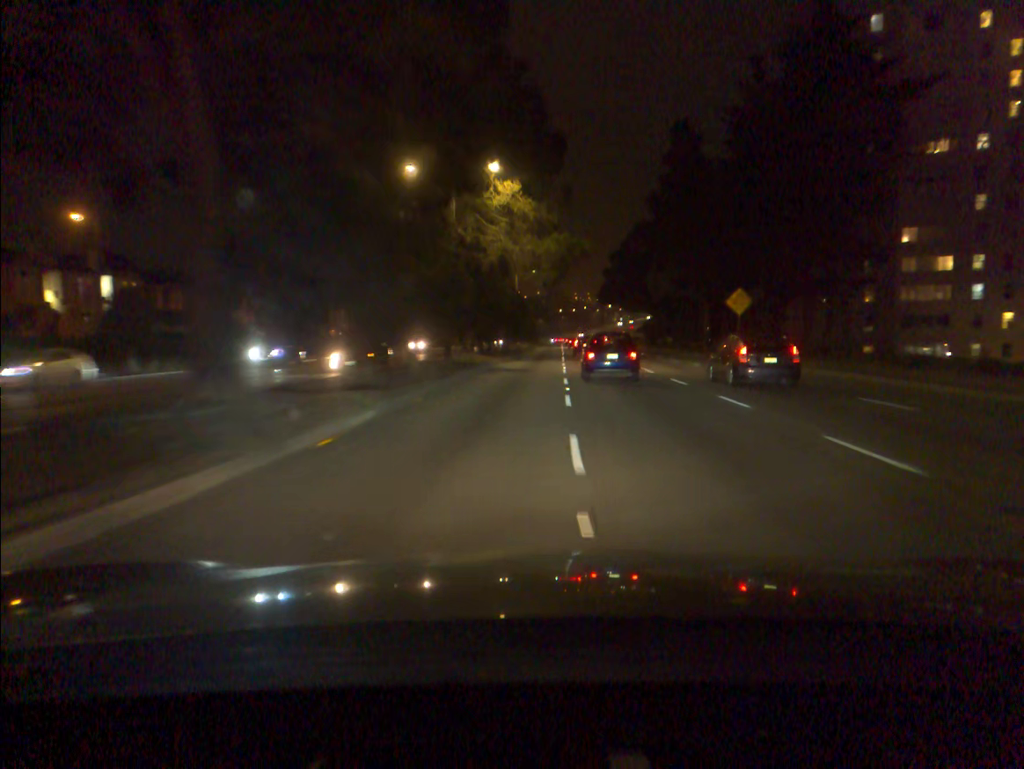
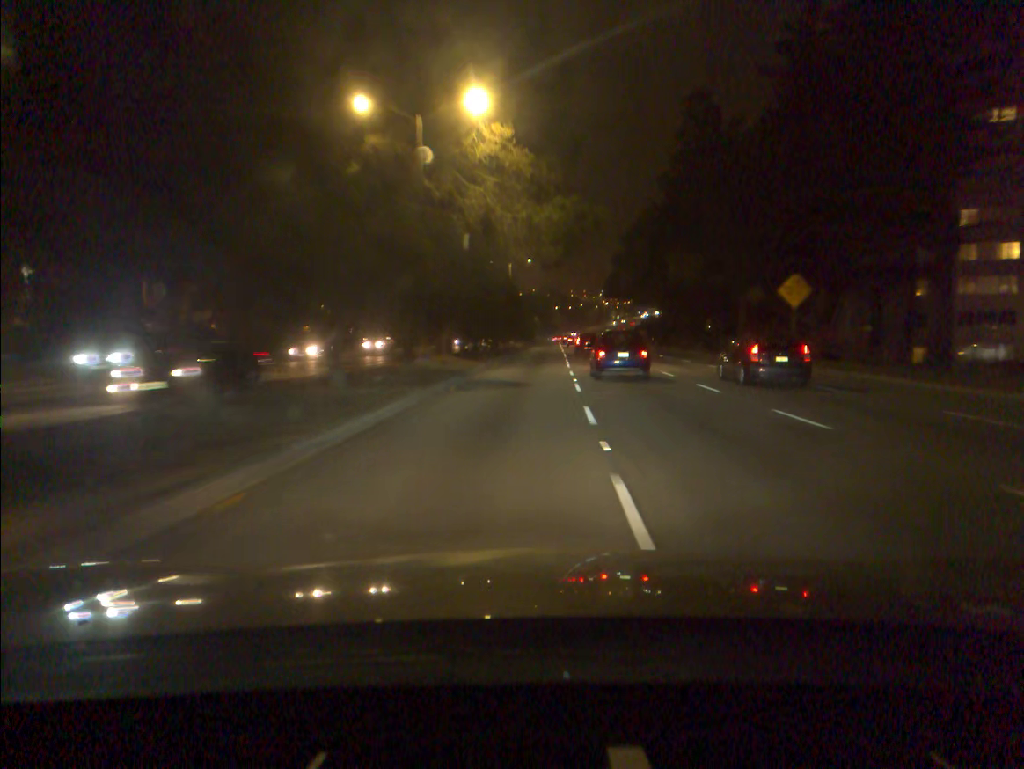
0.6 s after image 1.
(0.0, +10.9) m; 0°
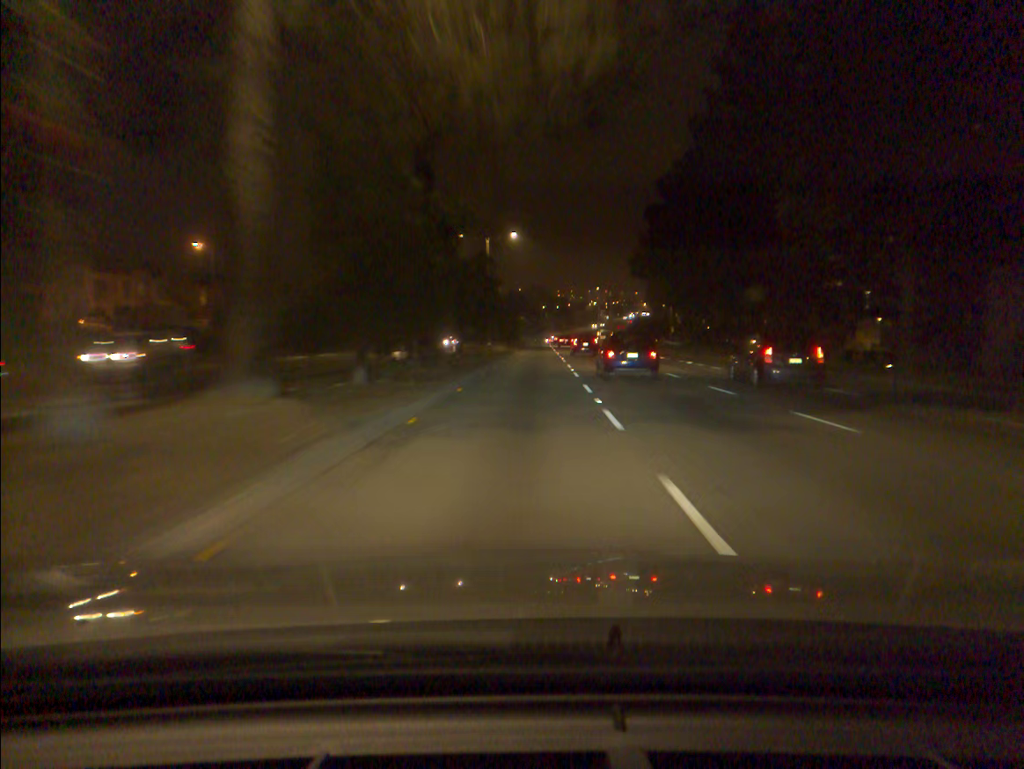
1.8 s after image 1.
(+0.2, +22.5) m; +1°
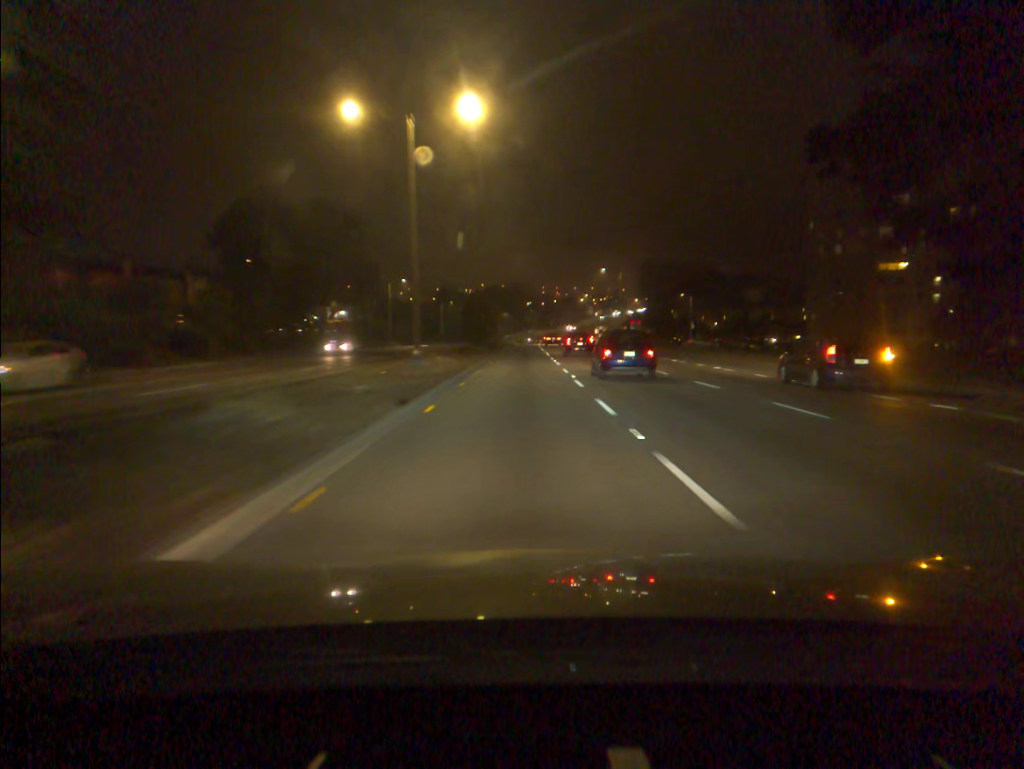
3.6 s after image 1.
(+0.4, +35.8) m; +1°
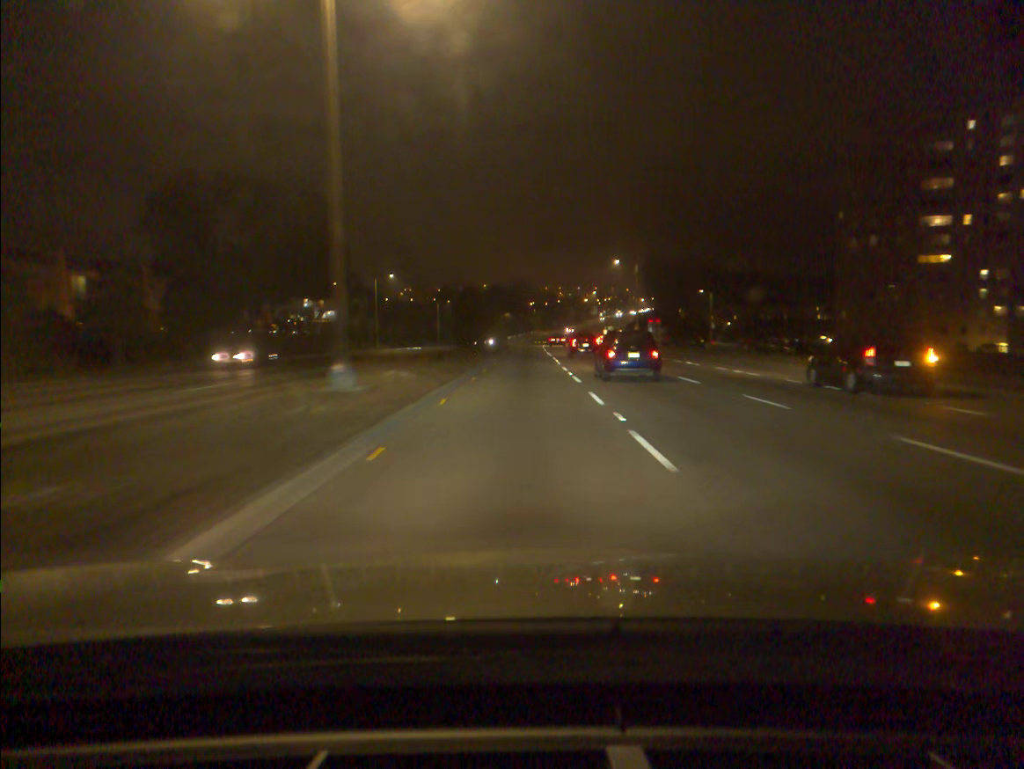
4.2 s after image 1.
(0.0, +12.3) m; 0°
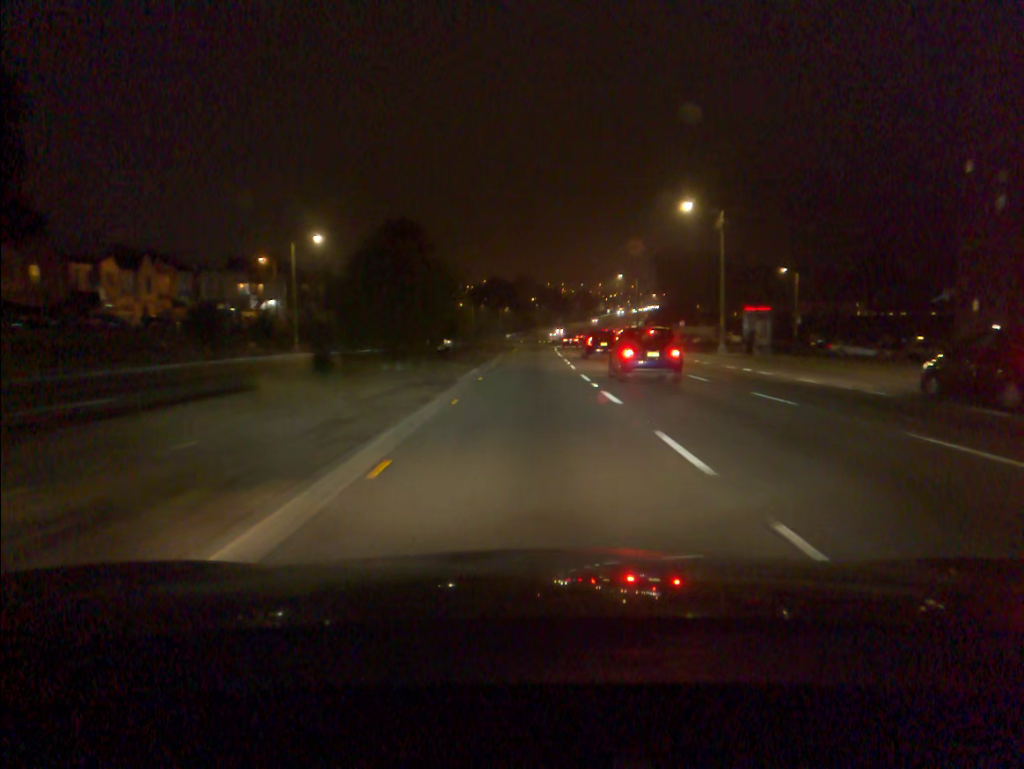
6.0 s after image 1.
(-0.2, +37.3) m; 0°
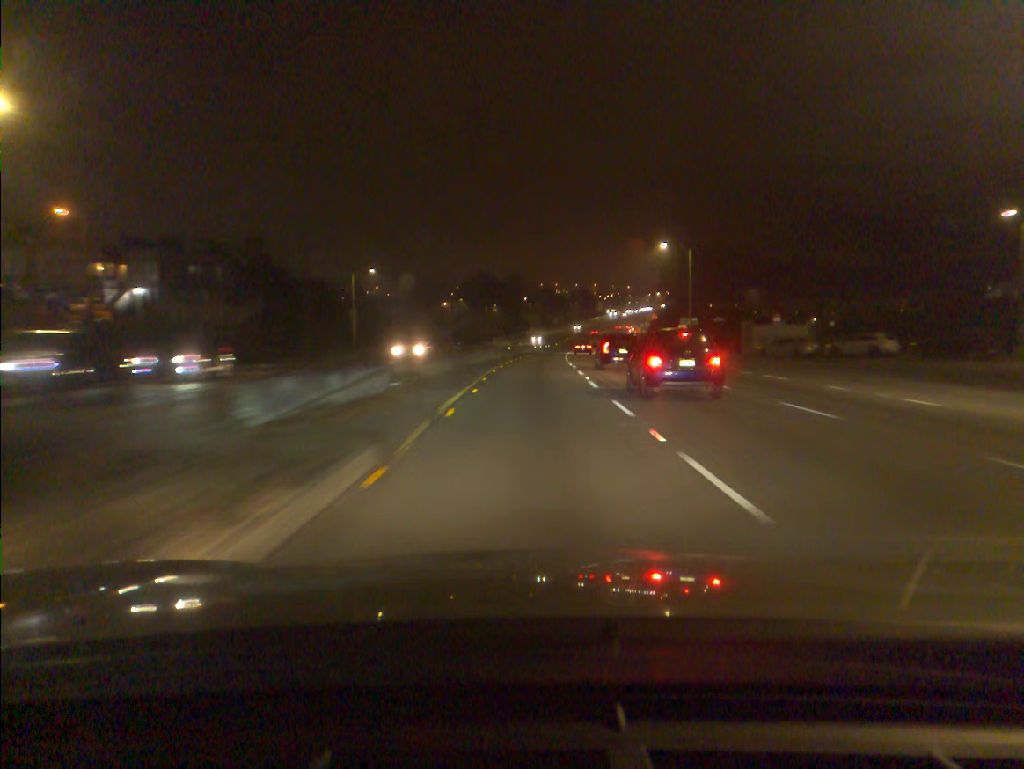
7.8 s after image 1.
(+0.2, +39.0) m; +1°
